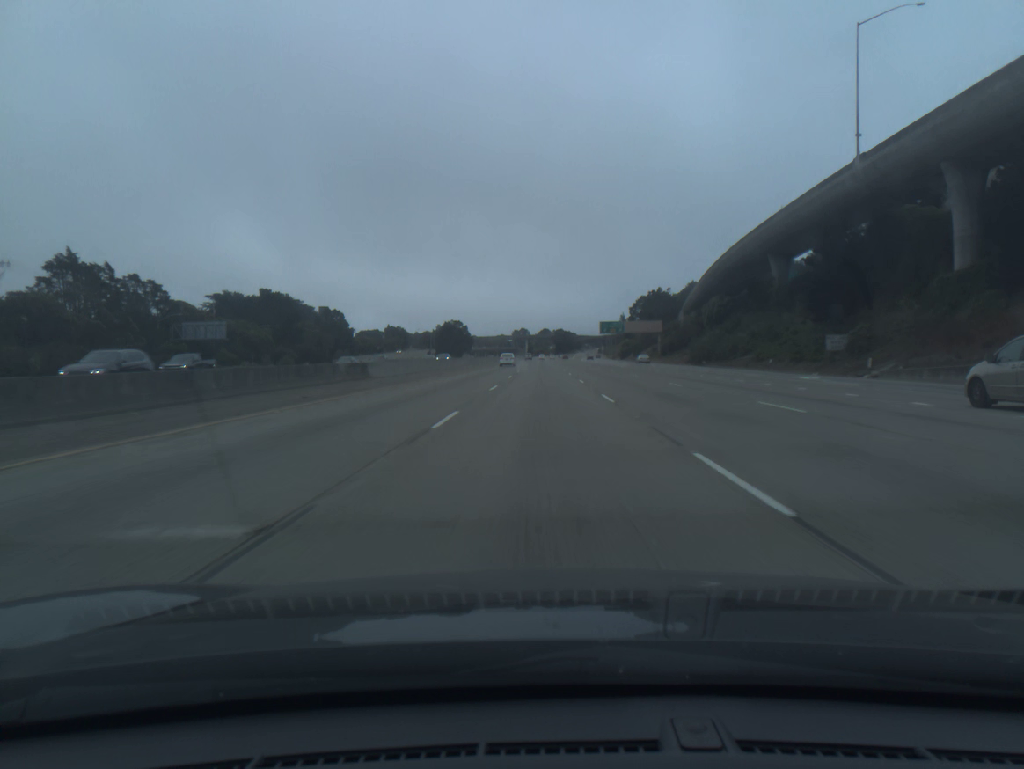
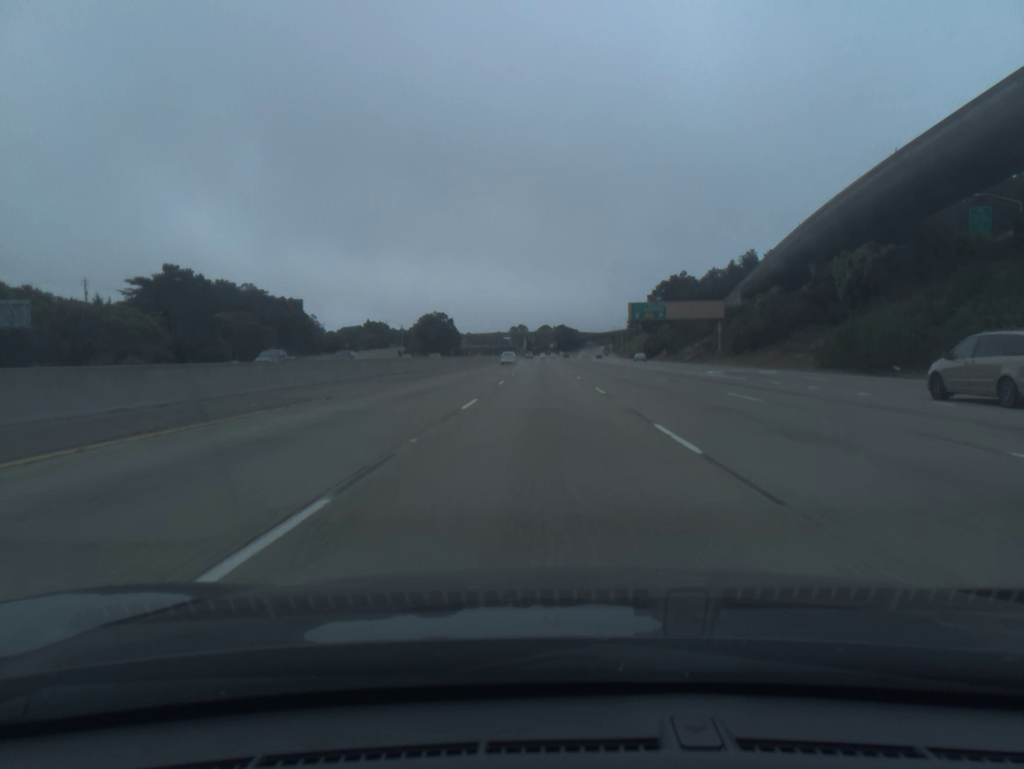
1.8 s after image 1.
(-0.2, +54.7) m; 0°
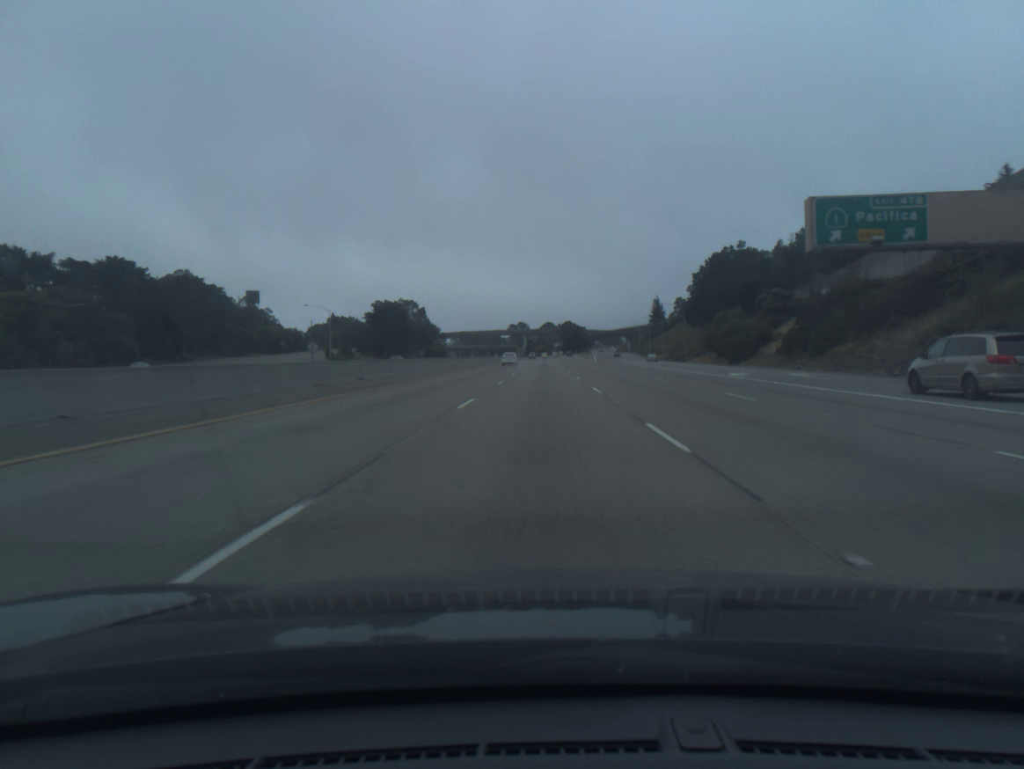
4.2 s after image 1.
(+0.1, +73.0) m; 0°
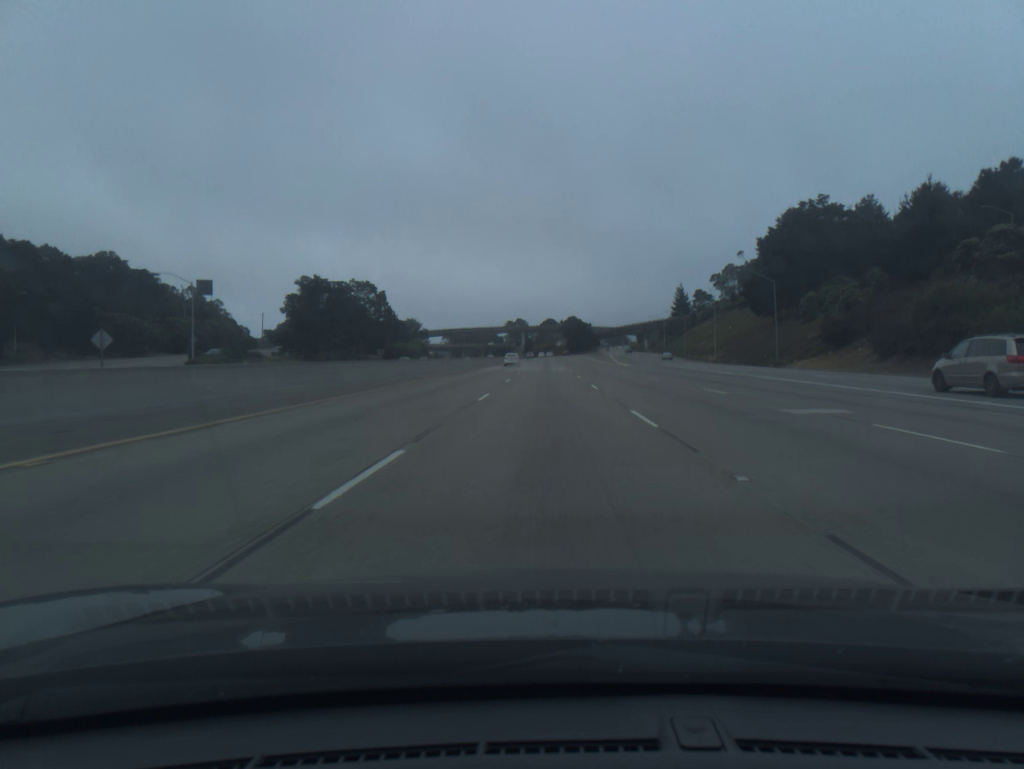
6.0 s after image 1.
(0.0, +54.8) m; 0°
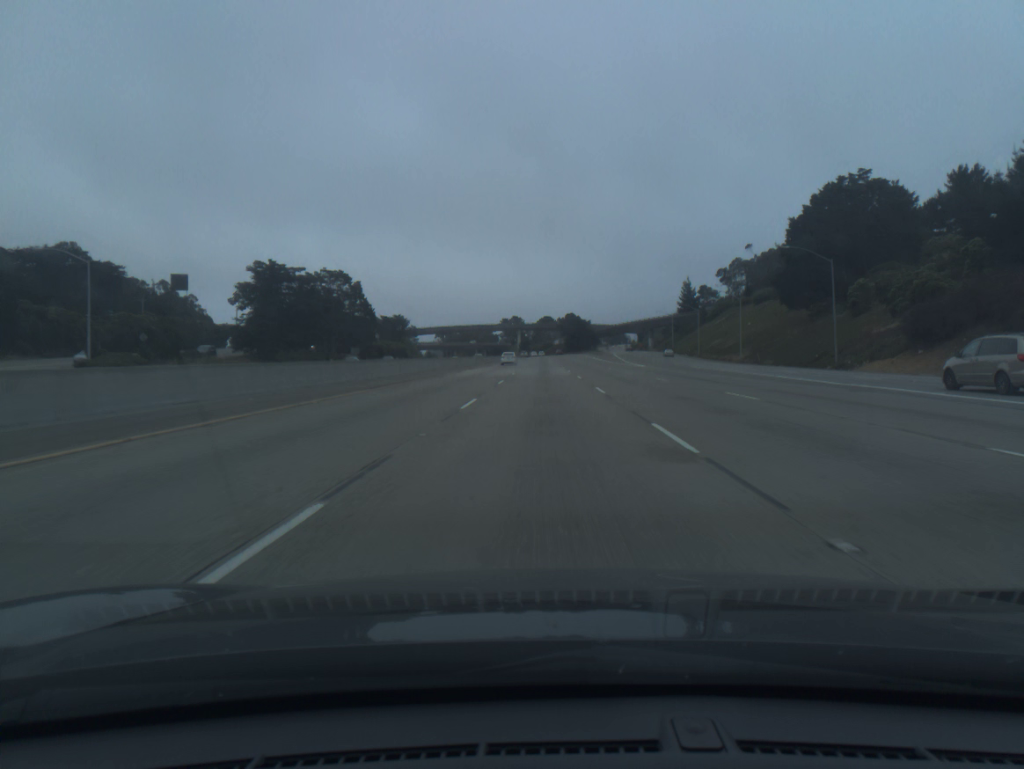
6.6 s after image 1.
(0.0, +18.3) m; 0°
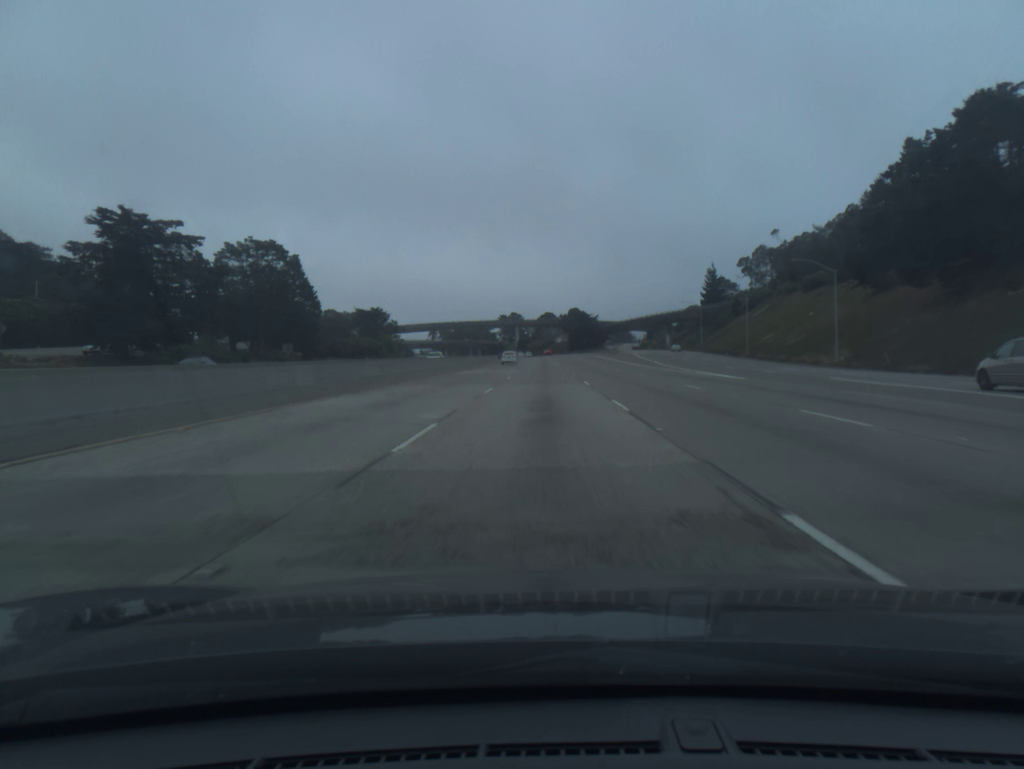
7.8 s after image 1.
(+0.1, +36.6) m; 0°
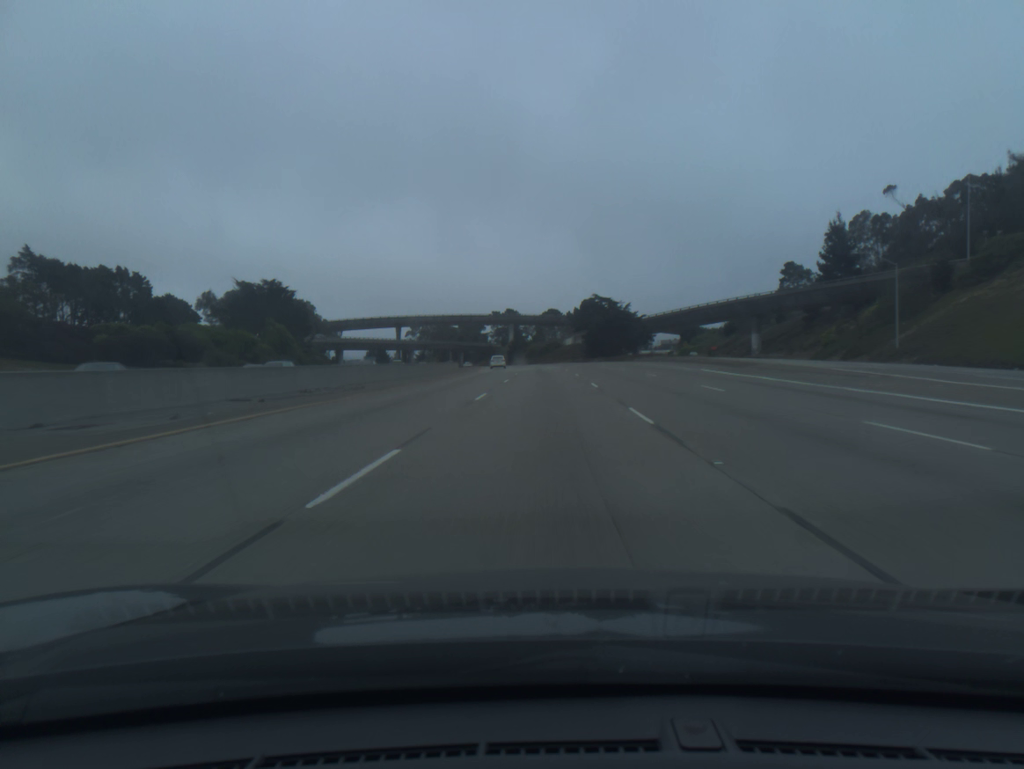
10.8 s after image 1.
(-0.1, +91.2) m; 0°
